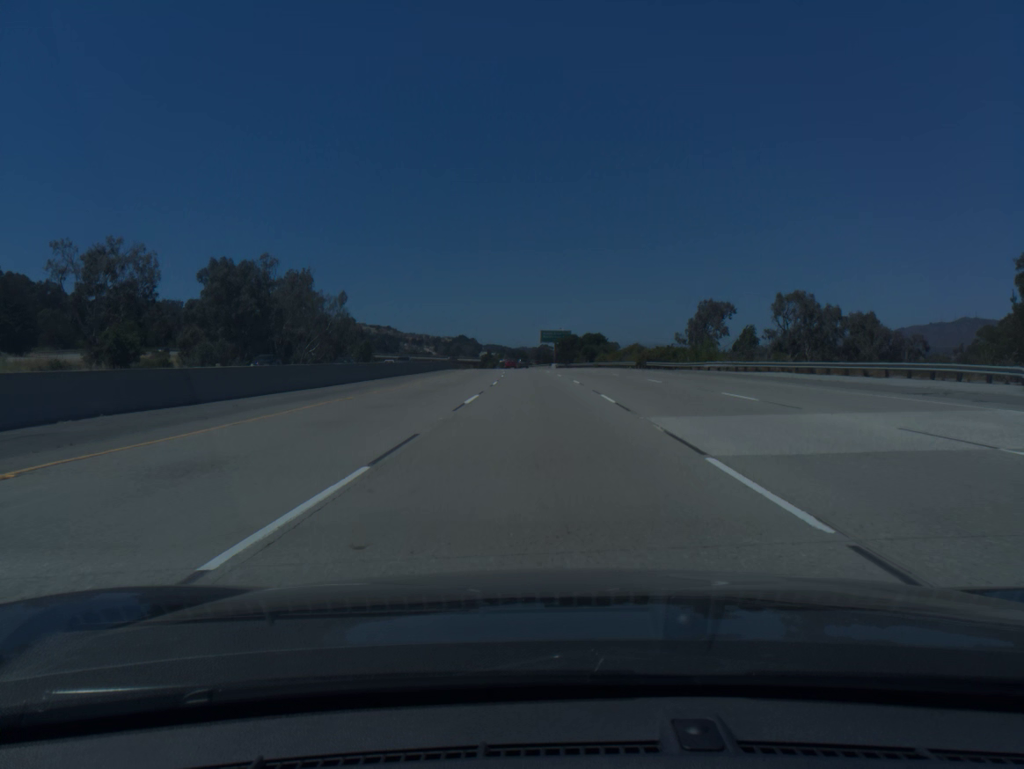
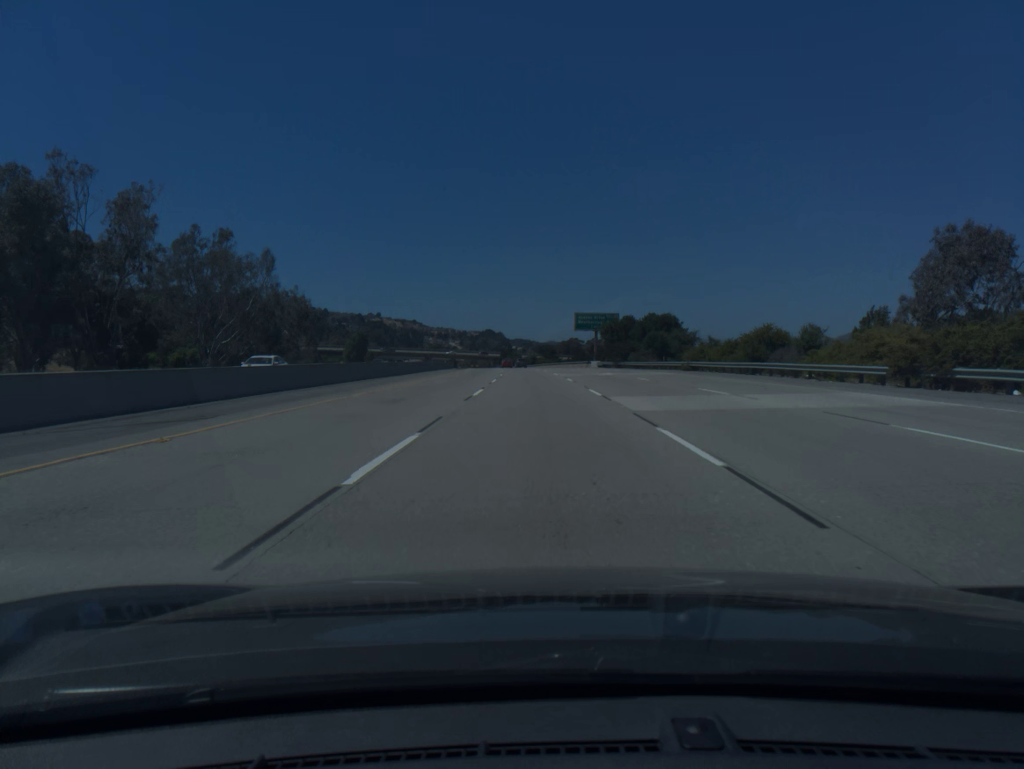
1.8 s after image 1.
(-1.0, +55.3) m; -2°
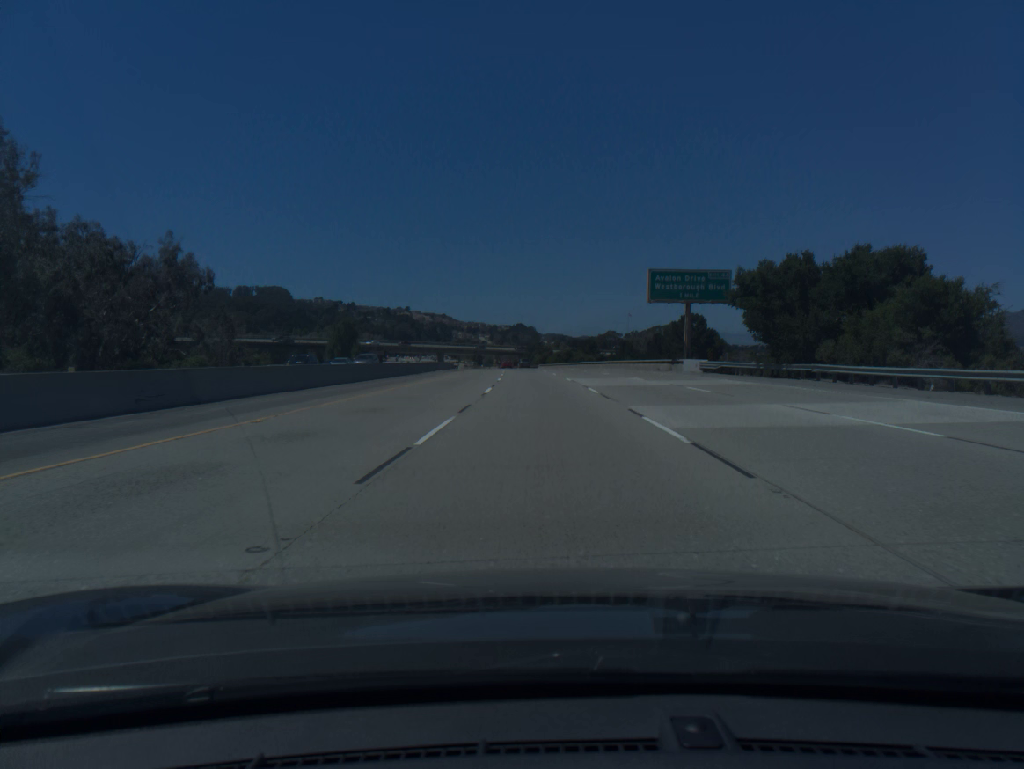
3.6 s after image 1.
(-1.1, +55.2) m; -2°
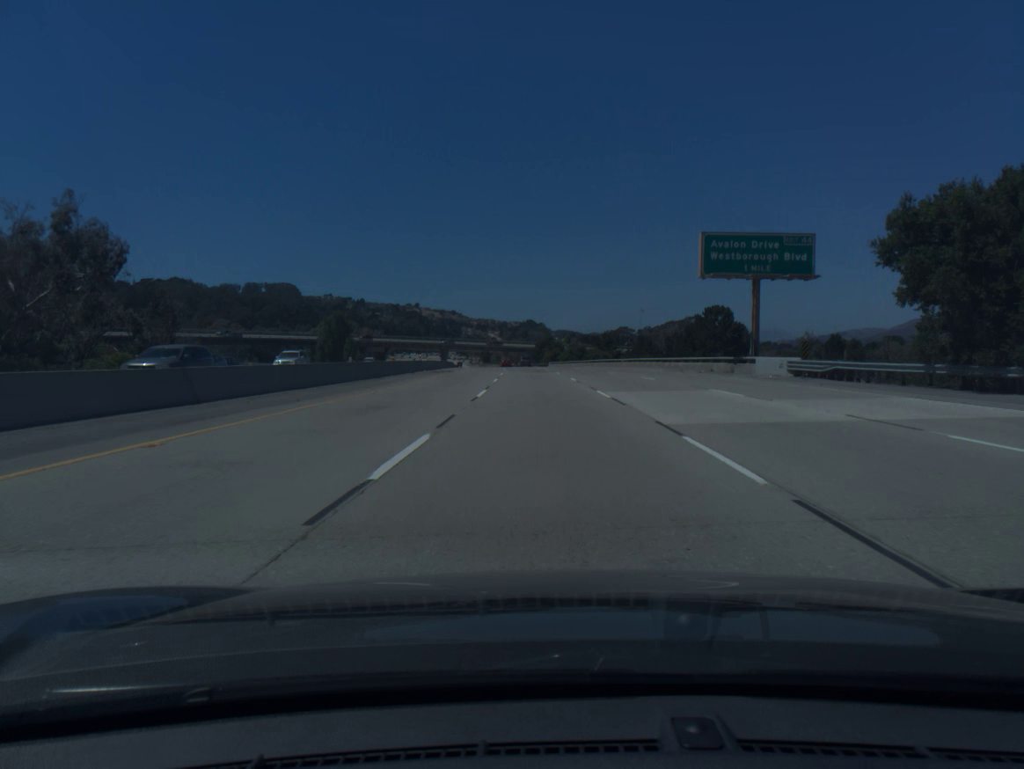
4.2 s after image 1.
(-0.1, +18.4) m; -1°
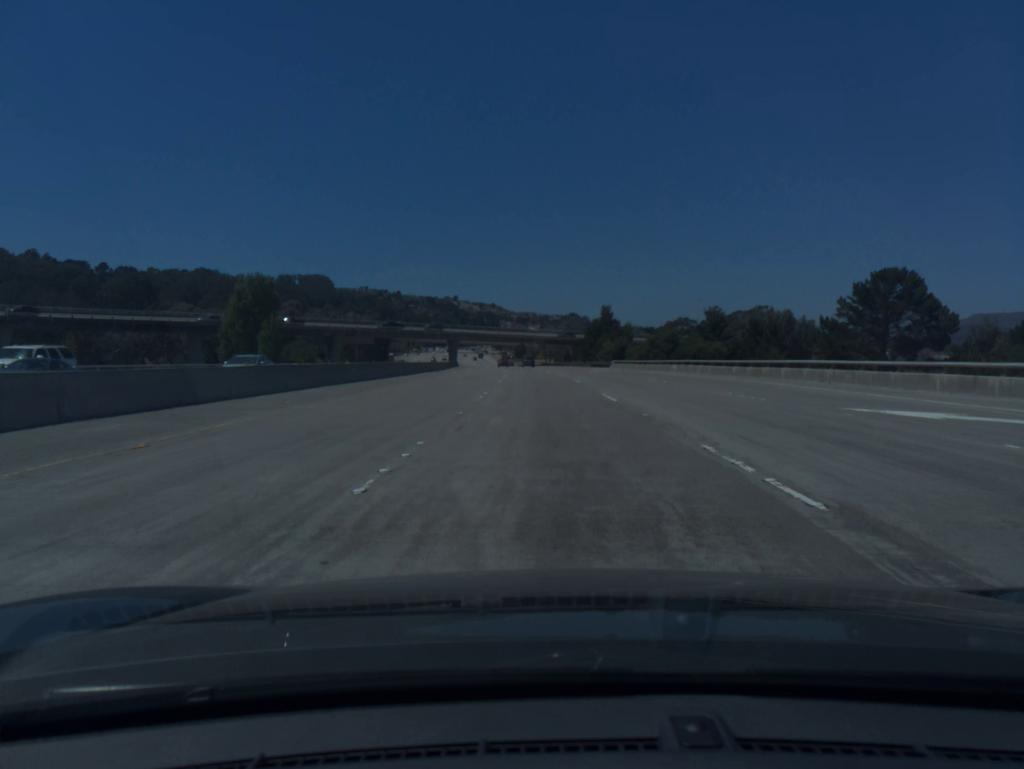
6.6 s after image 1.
(-1.9, +74.1) m; -3°
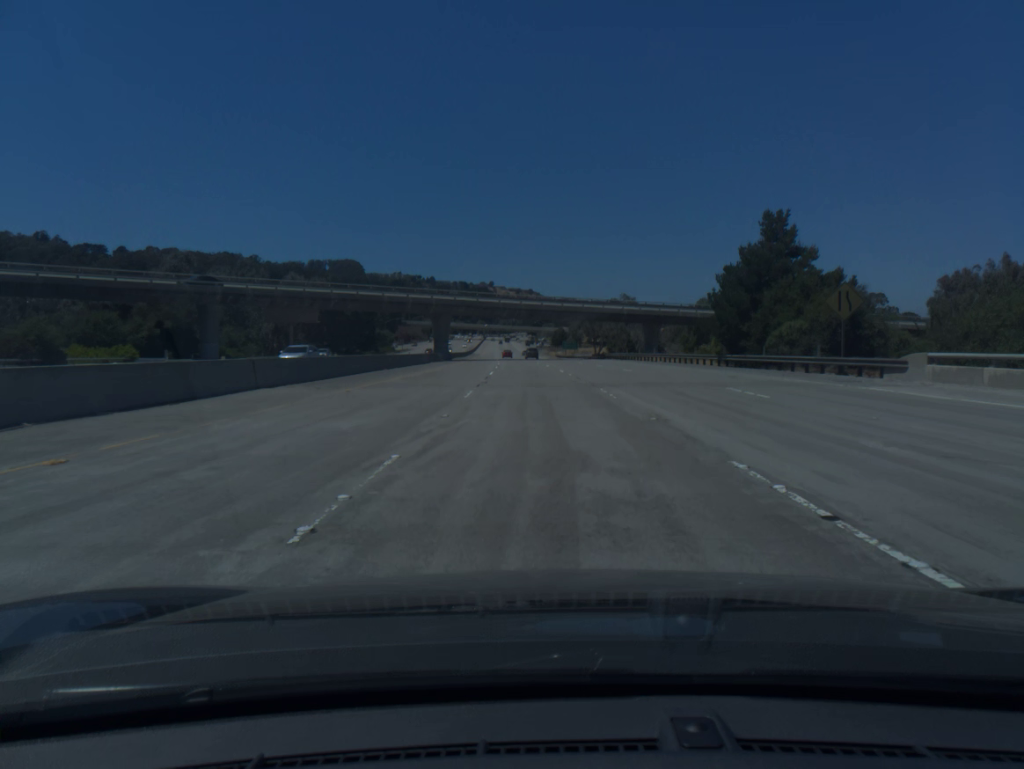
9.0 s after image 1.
(-1.8, +74.8) m; -3°
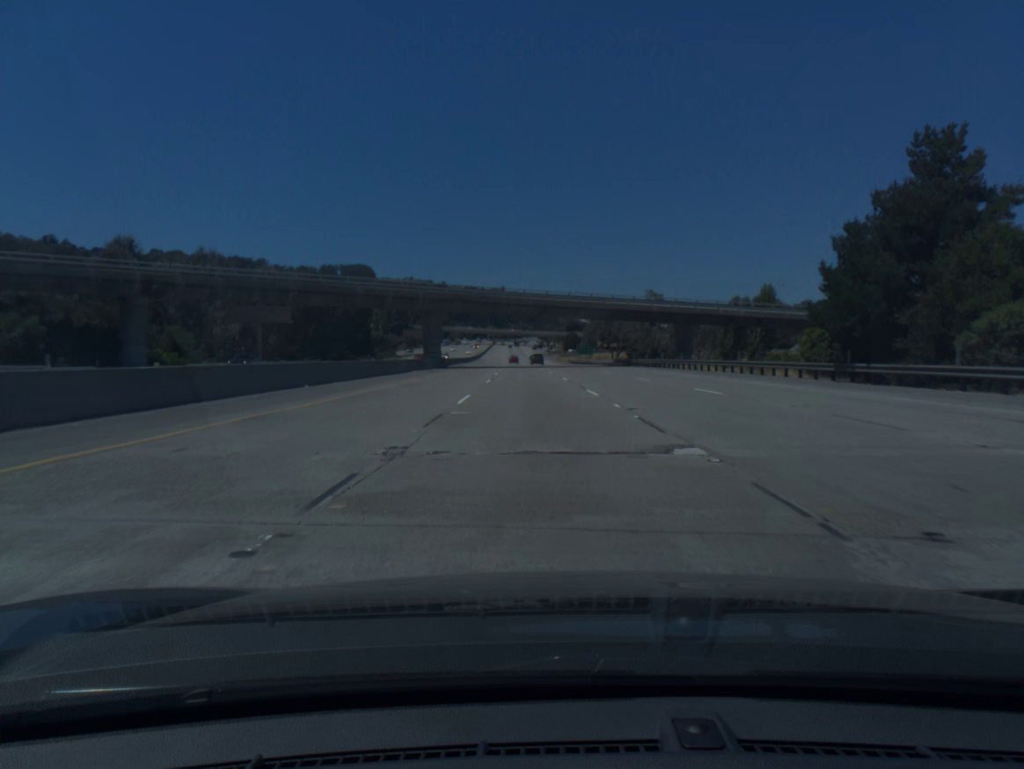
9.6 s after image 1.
(-0.1, +18.8) m; -1°
